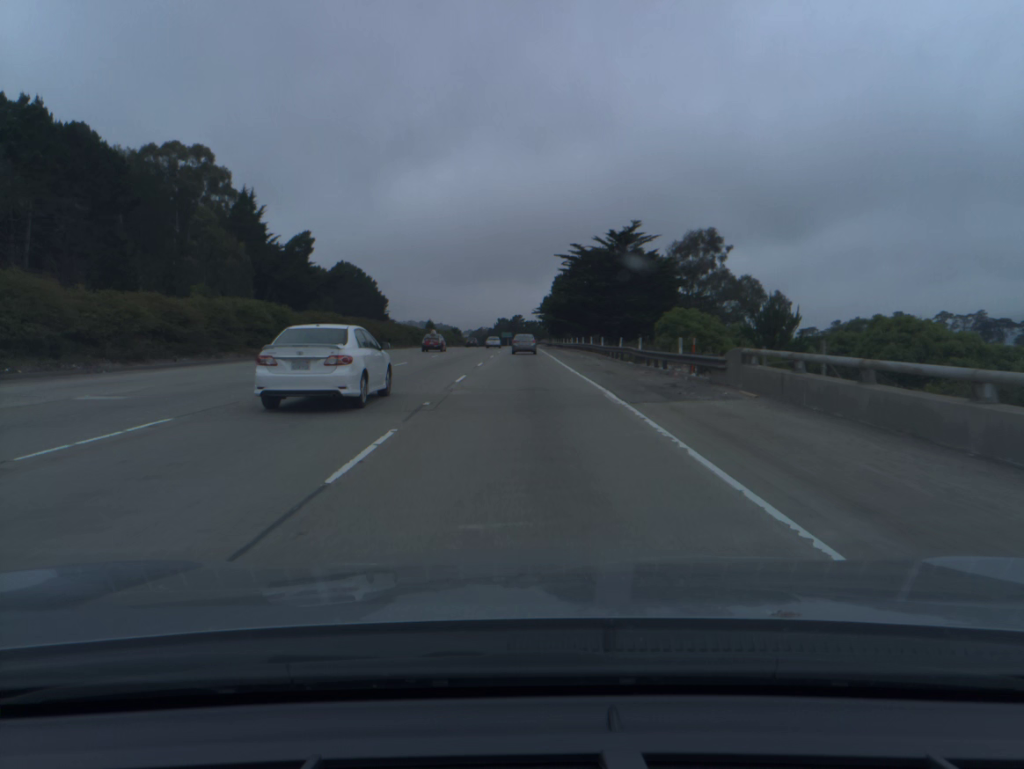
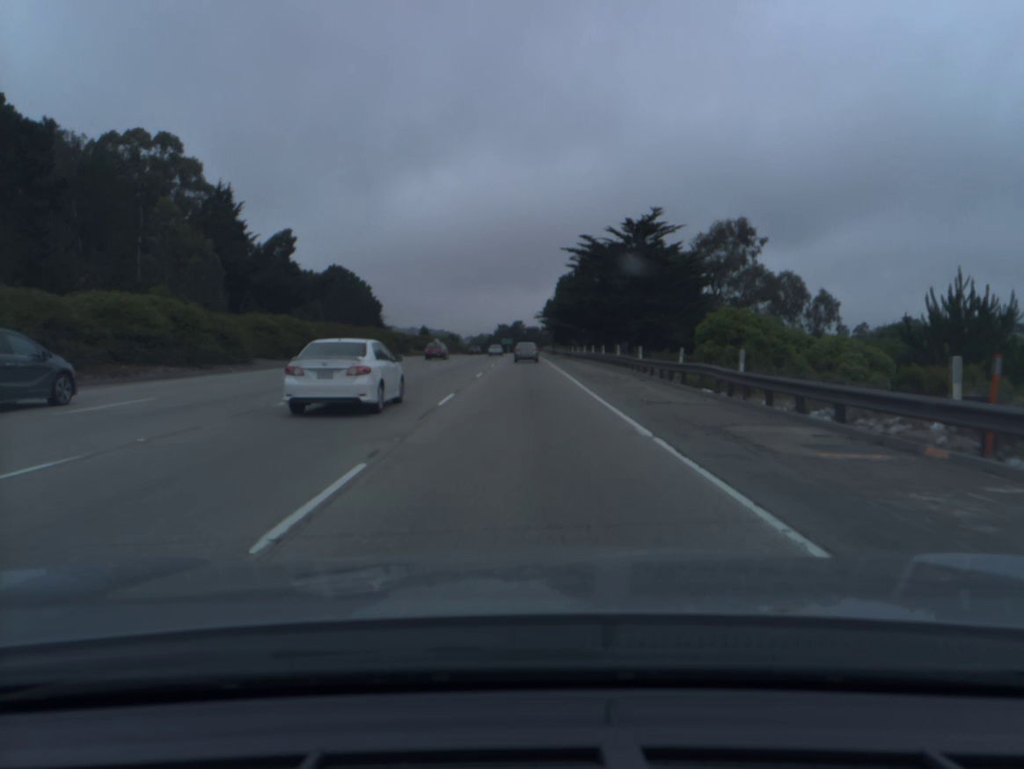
(0.0, +16.6) m; 0°
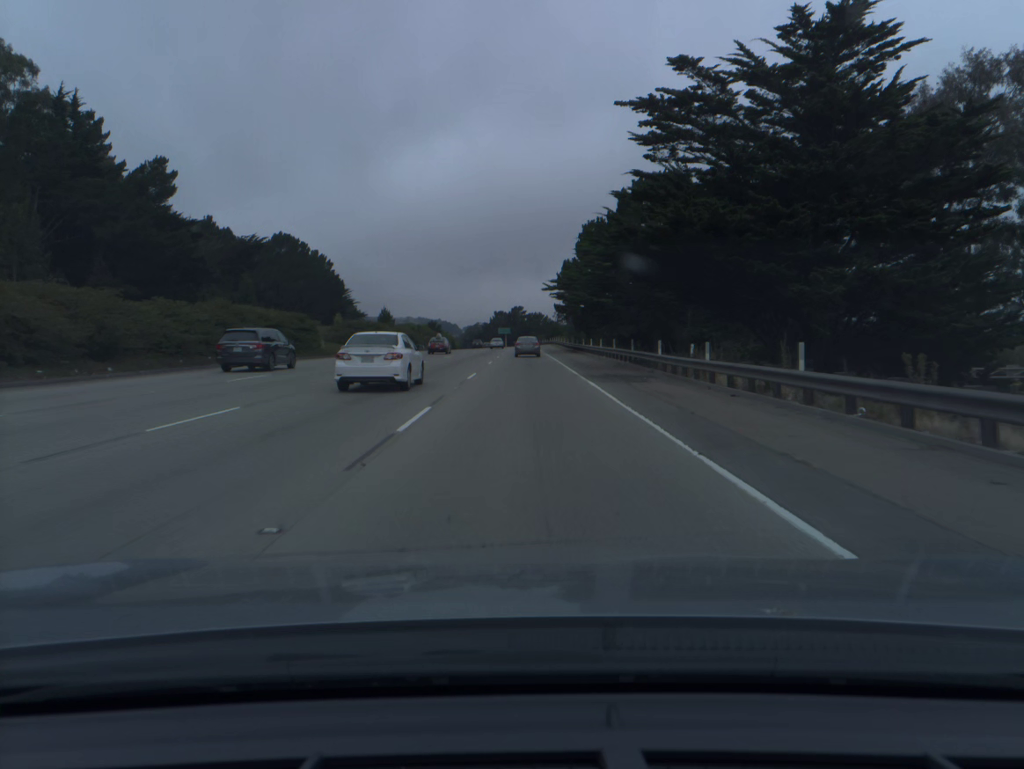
(-0.1, +49.8) m; 0°
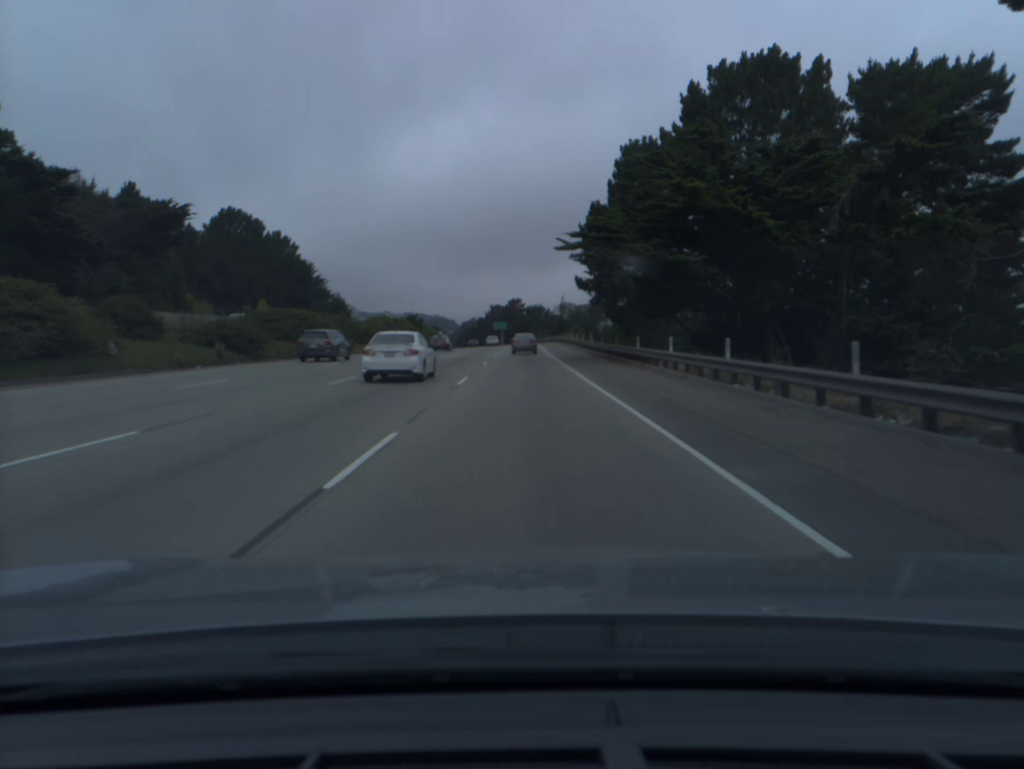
(+0.1, +33.1) m; 0°
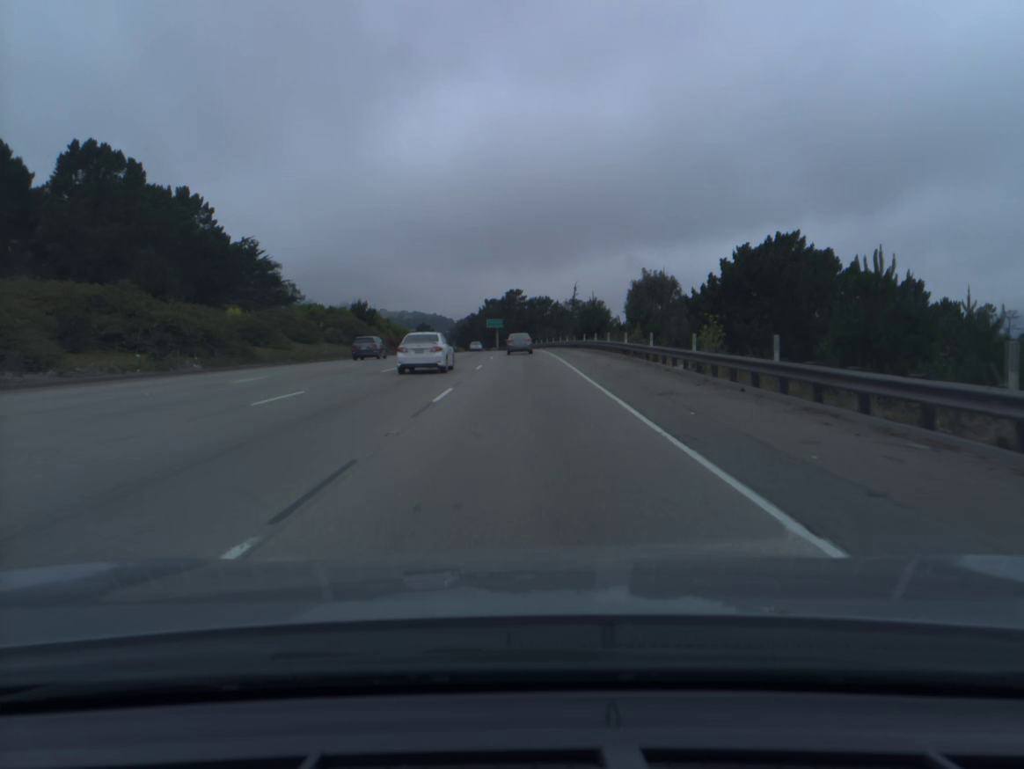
(0.0, +49.6) m; 0°
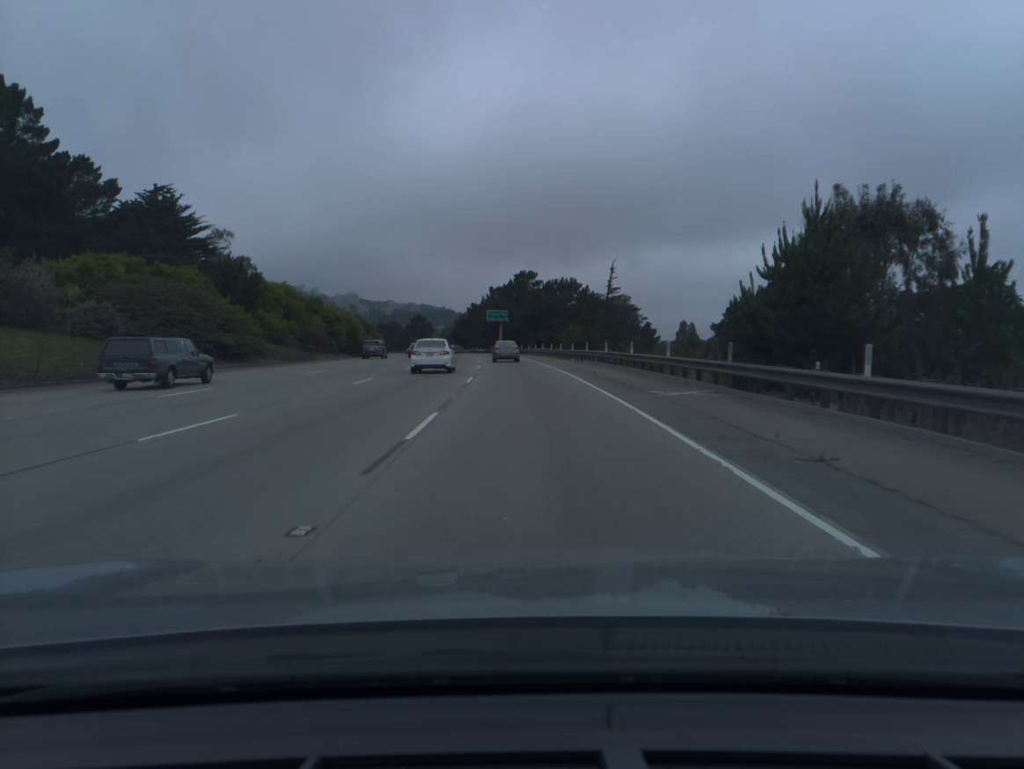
(-0.2, +49.3) m; -1°
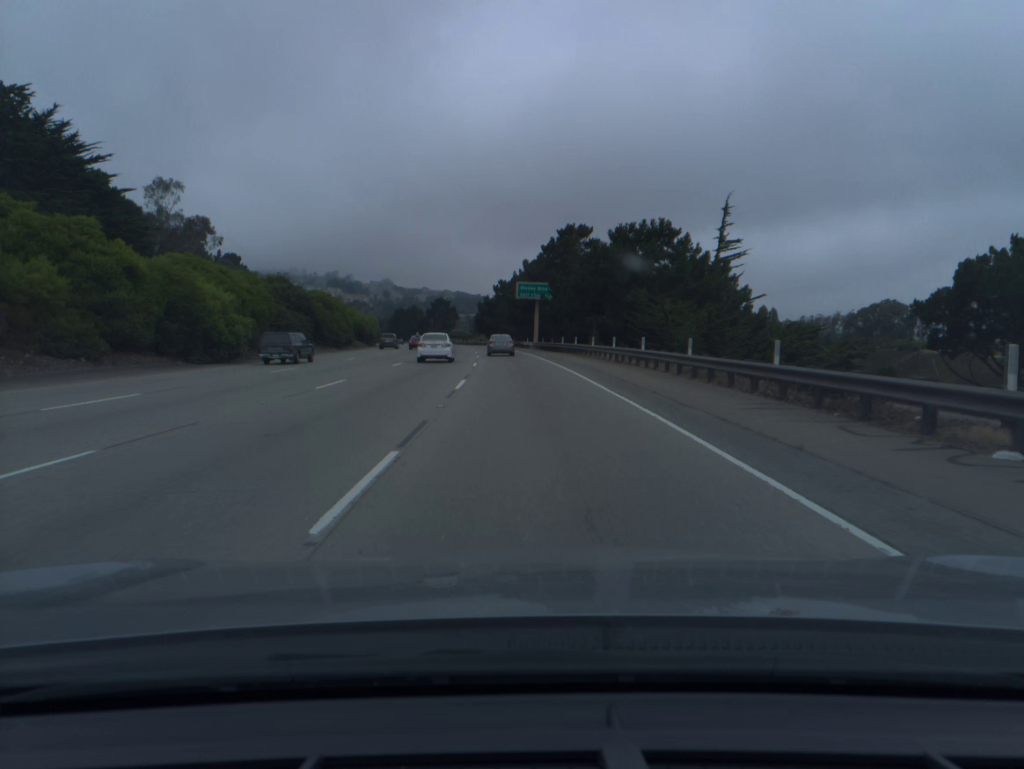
(-1.0, +49.2) m; -3°
